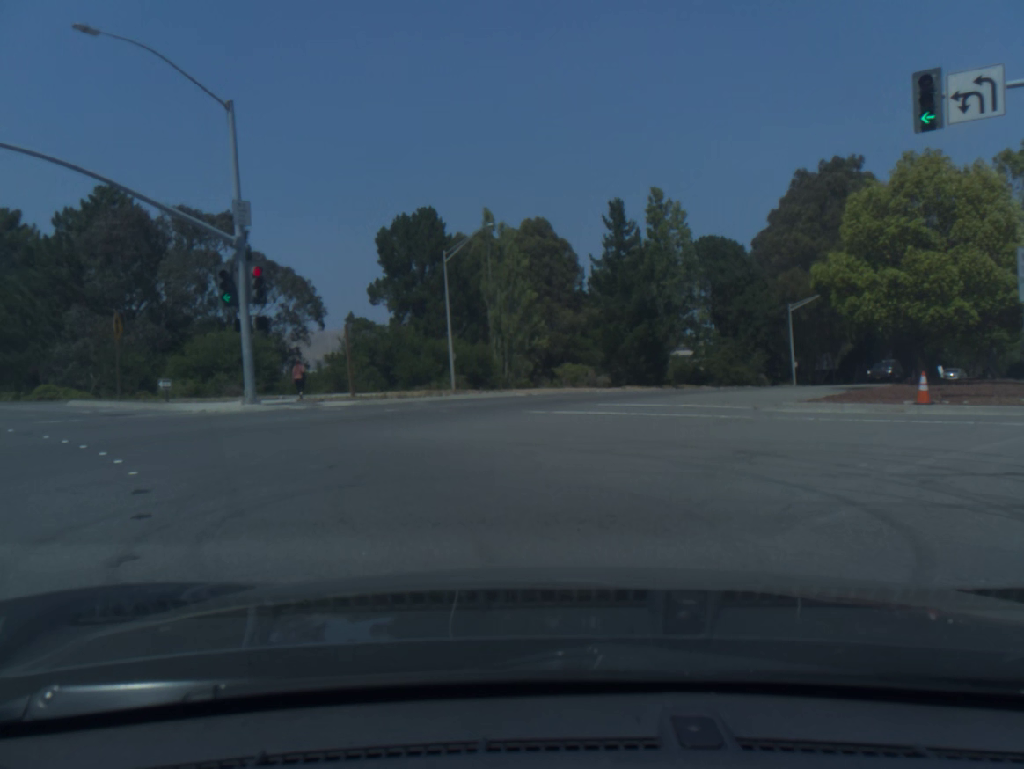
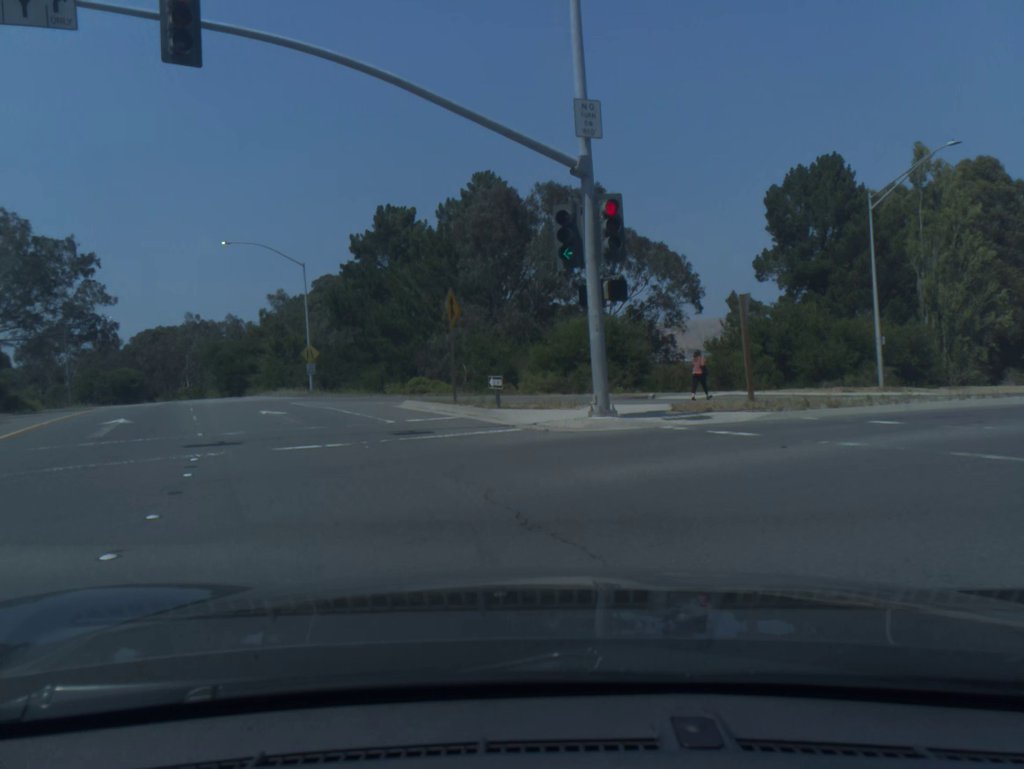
(-2.2, +9.7) m; -26°
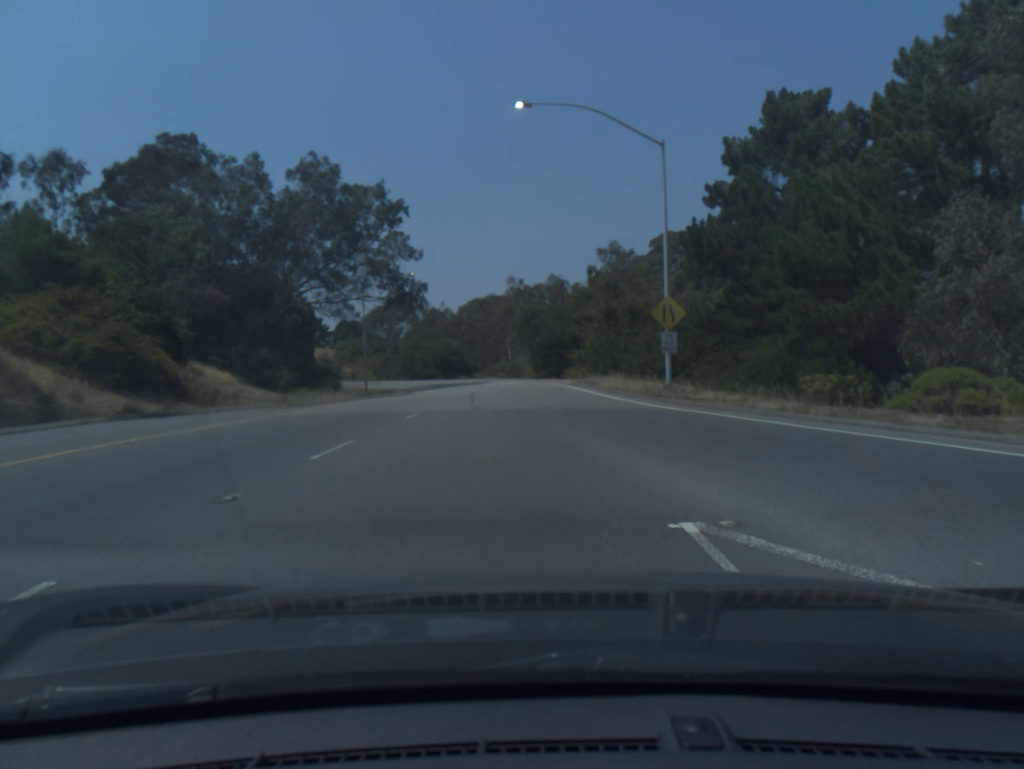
(-7.2, +25.8) m; -21°
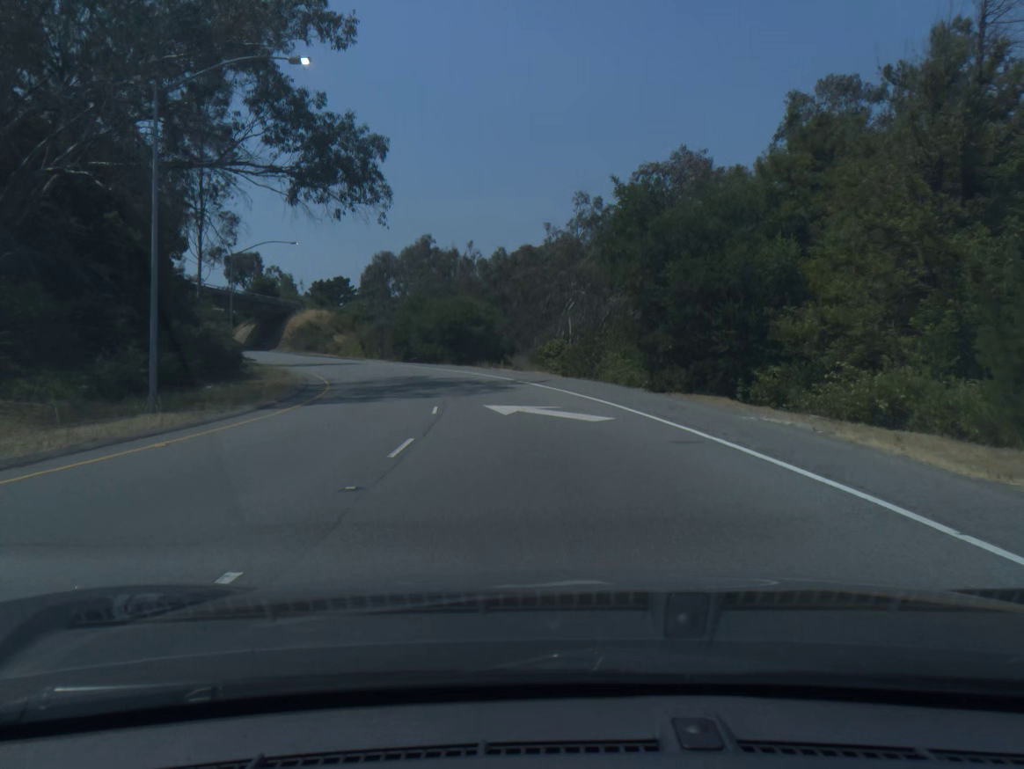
(-2.1, +44.0) m; -4°
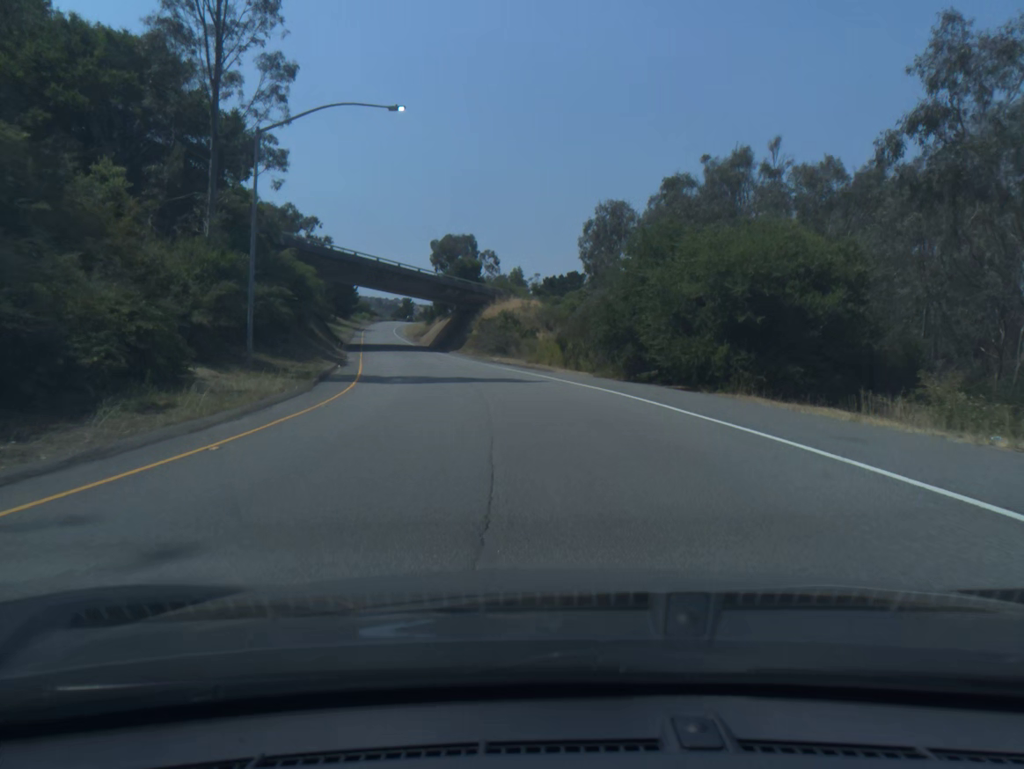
(-5.8, +38.7) m; -17°
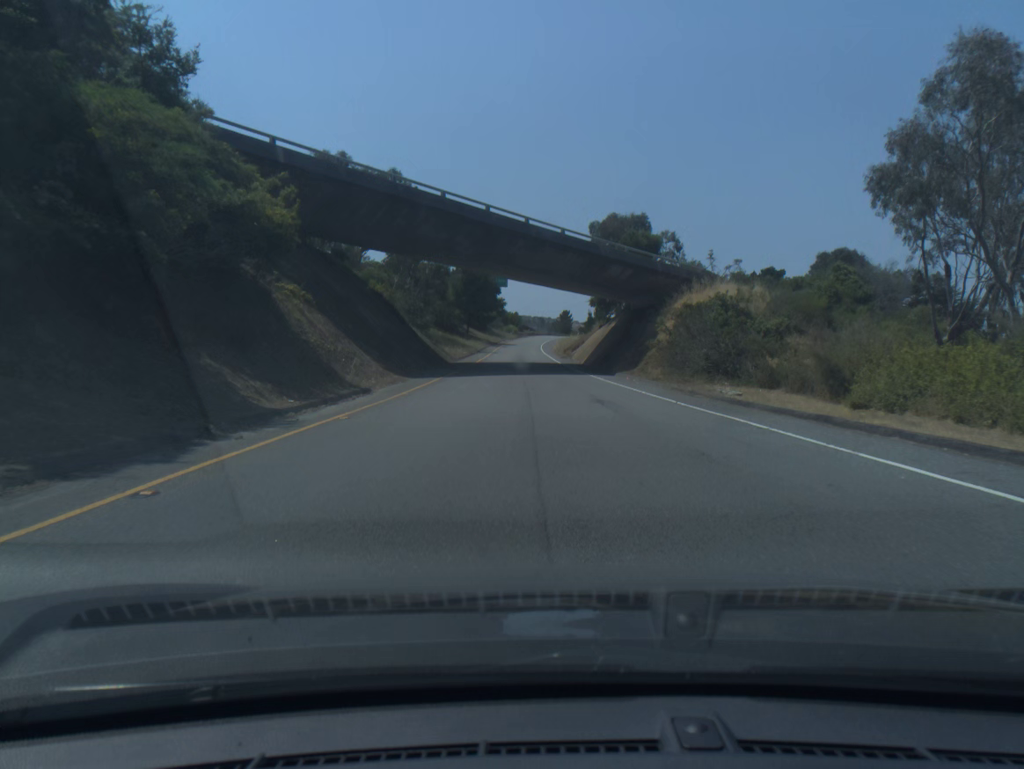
(-3.9, +33.0) m; -12°
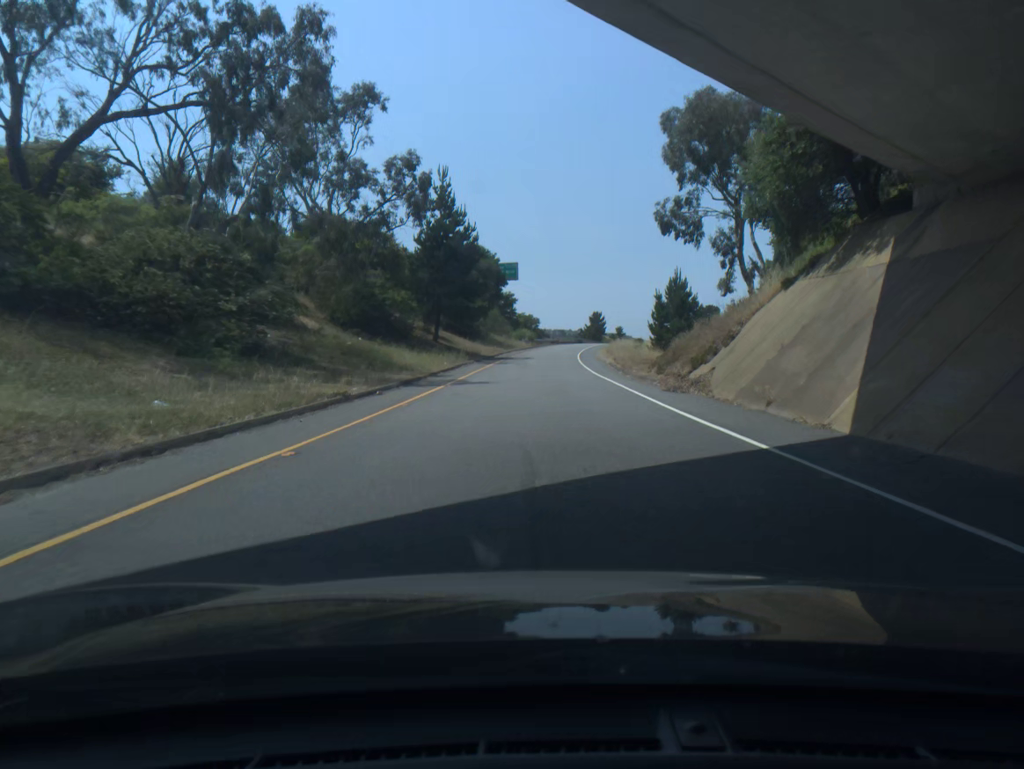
(-1.2, +48.5) m; -2°
